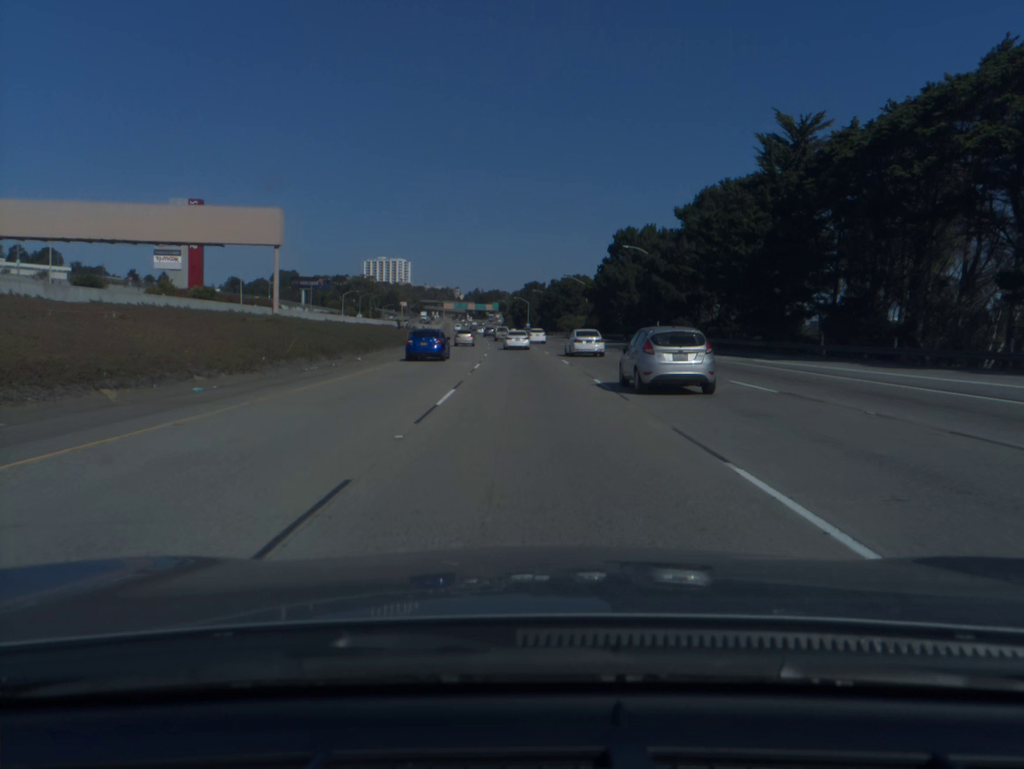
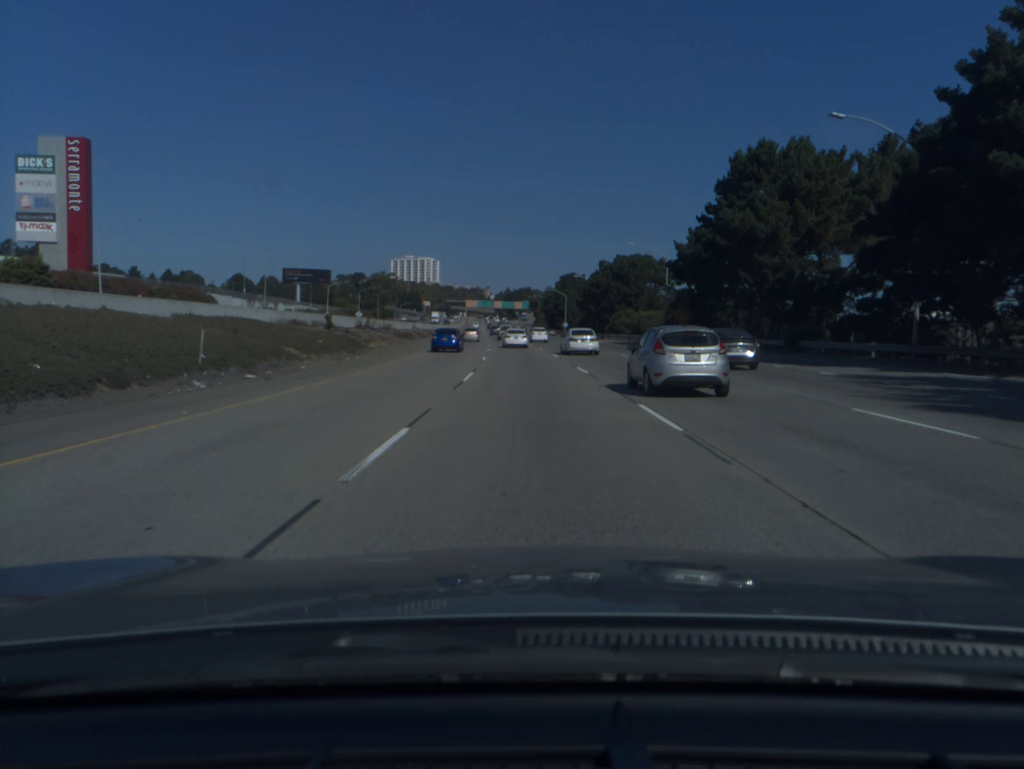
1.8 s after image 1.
(-1.1, +51.5) m; -2°
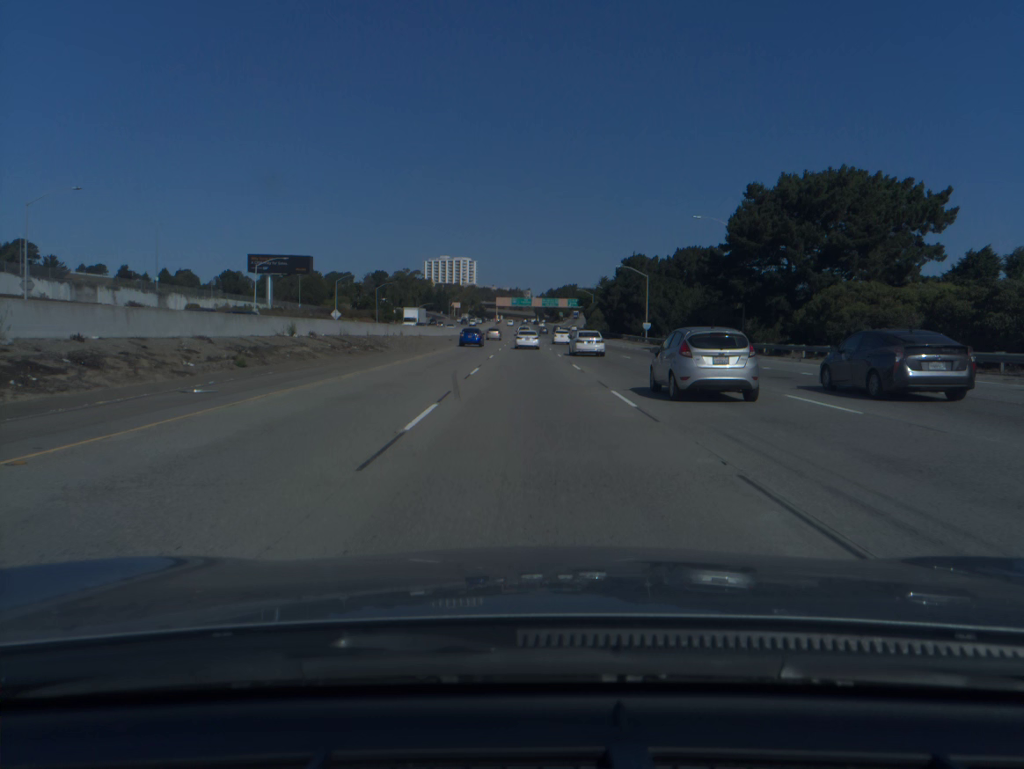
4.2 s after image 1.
(-1.9, +69.3) m; -3°
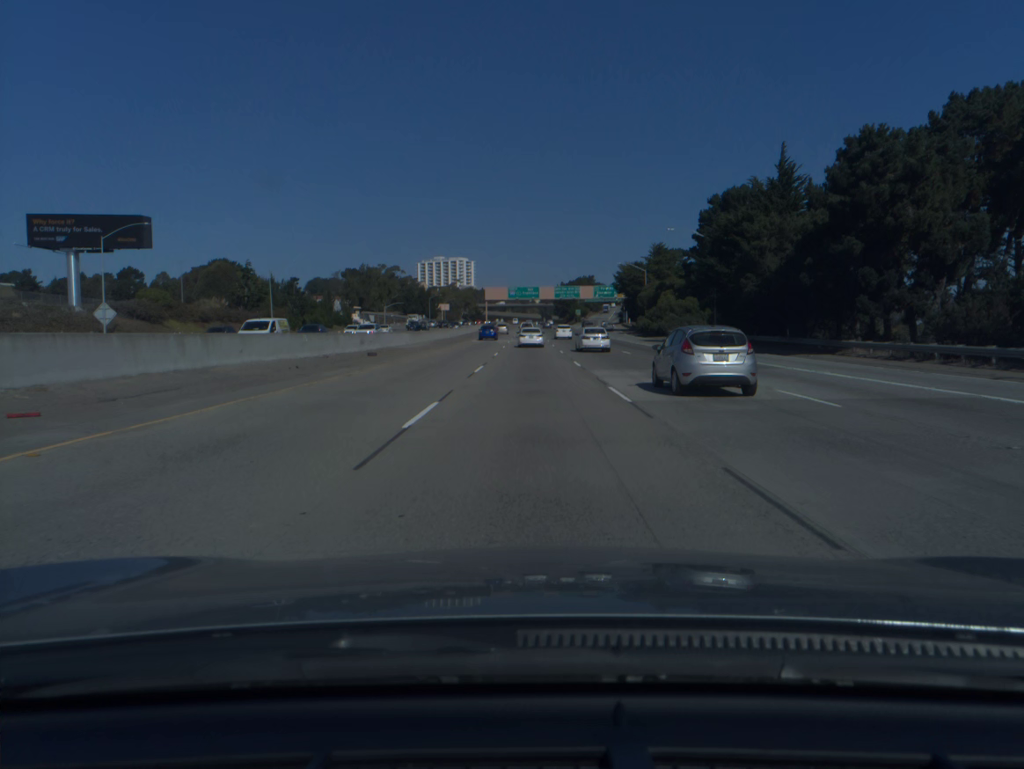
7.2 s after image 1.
(-0.6, +87.0) m; 0°
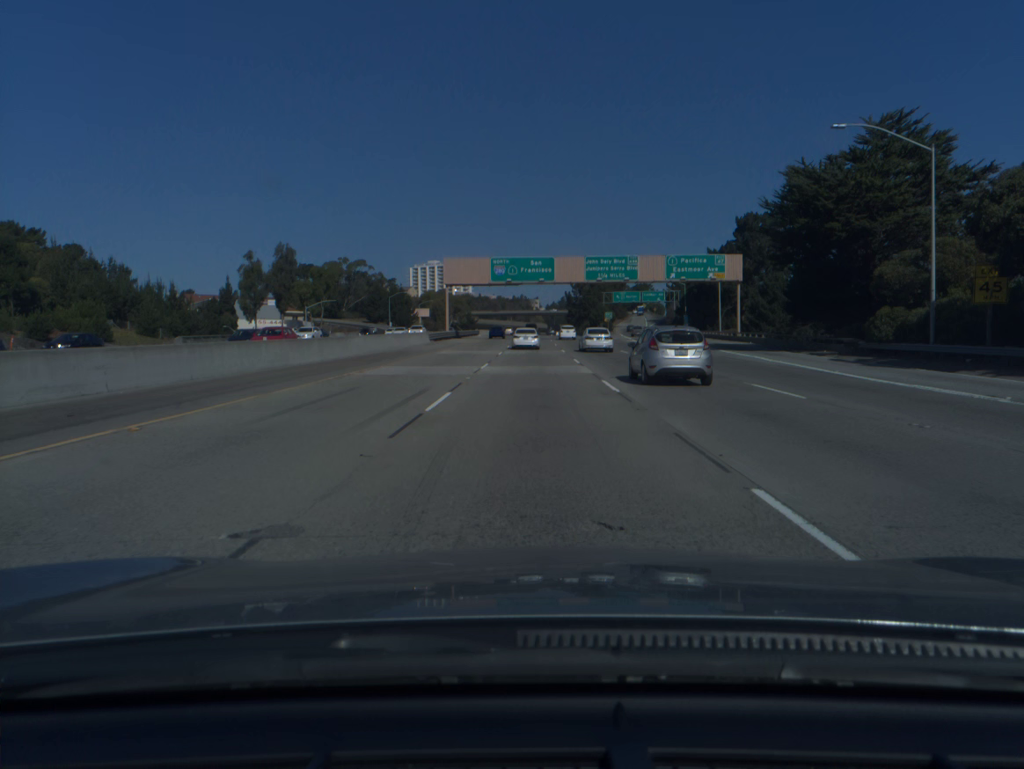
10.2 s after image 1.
(-0.2, +85.4) m; 0°
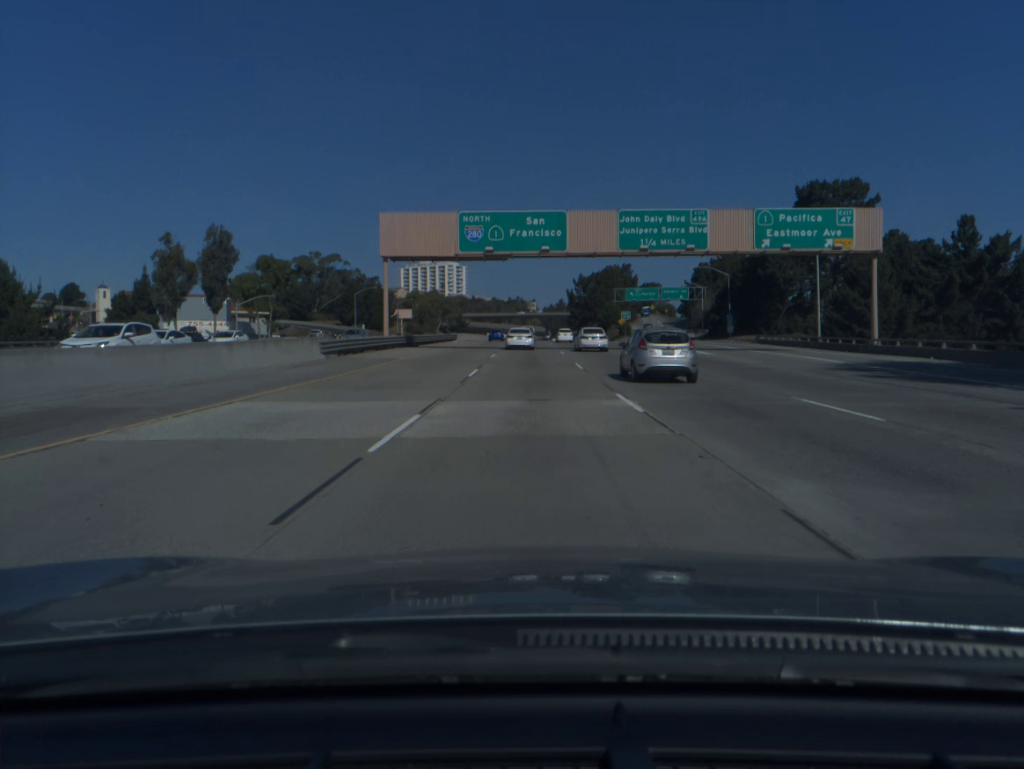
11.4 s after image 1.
(+0.1, +33.4) m; 0°
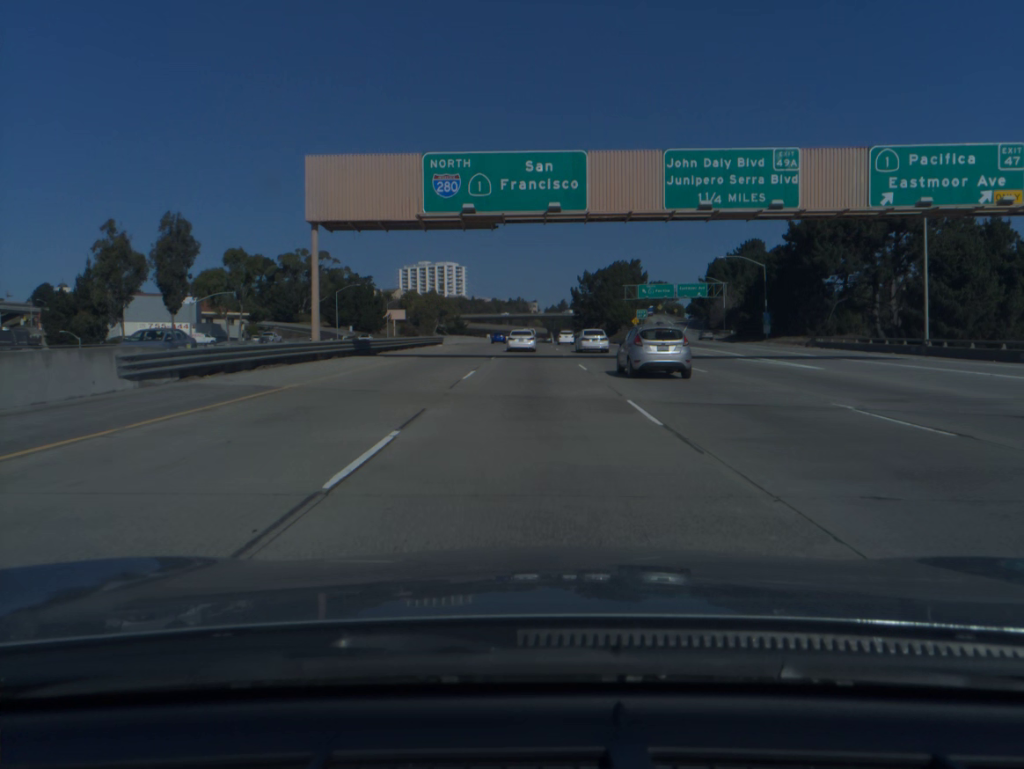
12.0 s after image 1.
(0.0, +16.6) m; 0°
